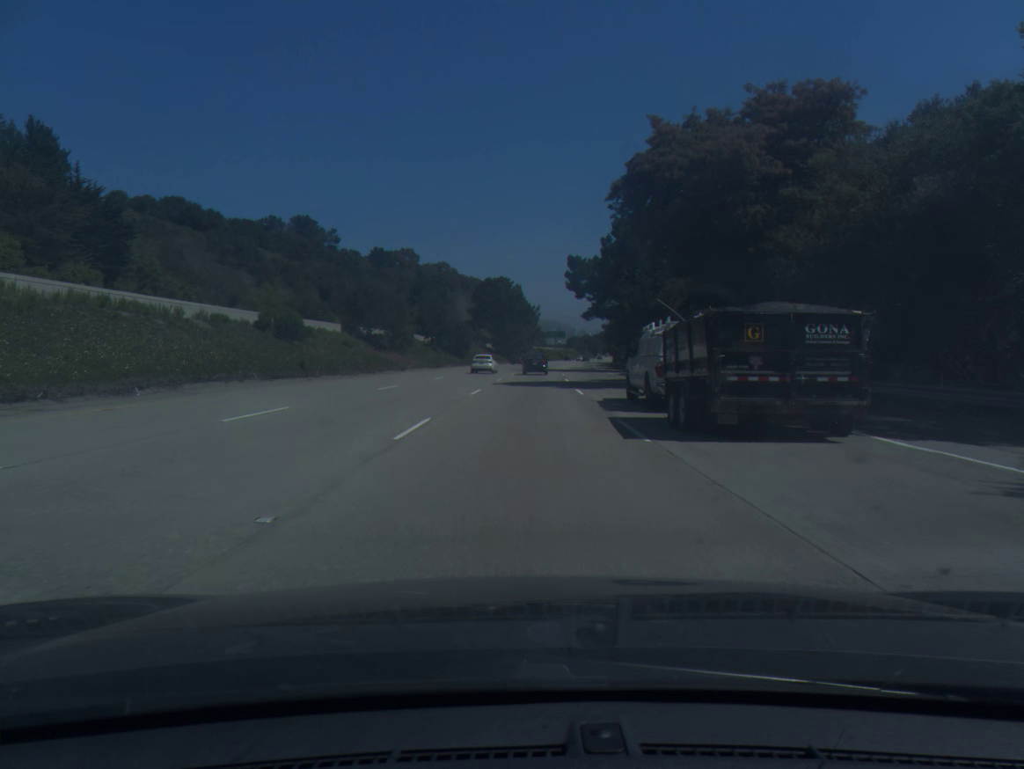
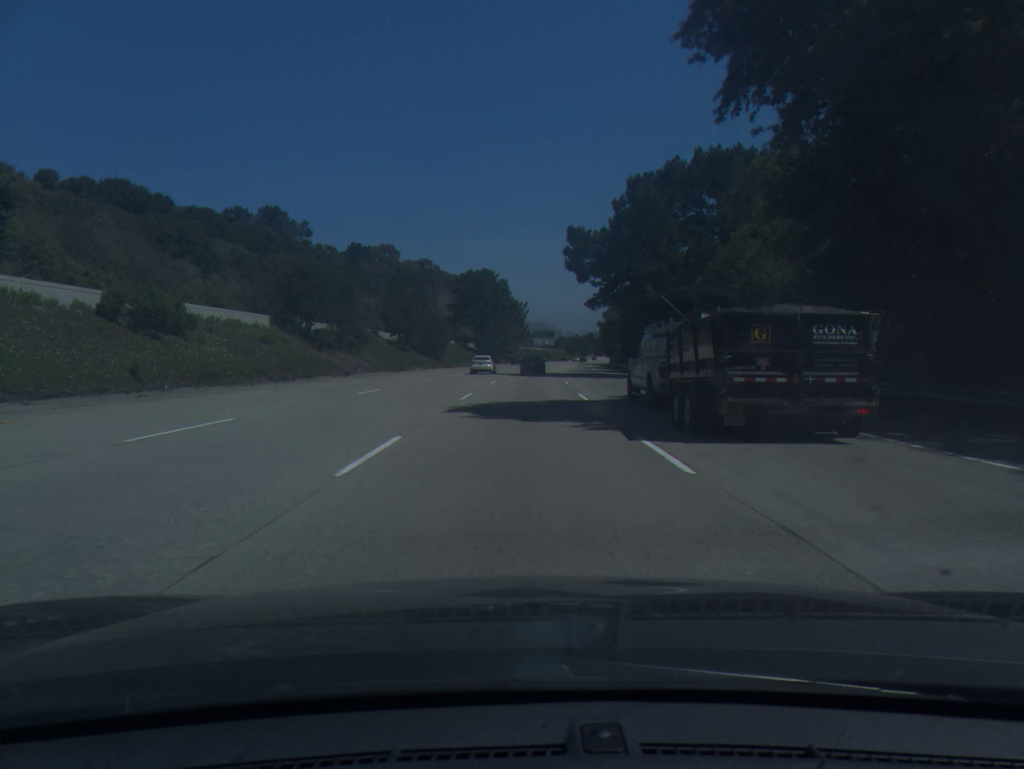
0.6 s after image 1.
(+0.2, +17.8) m; +1°
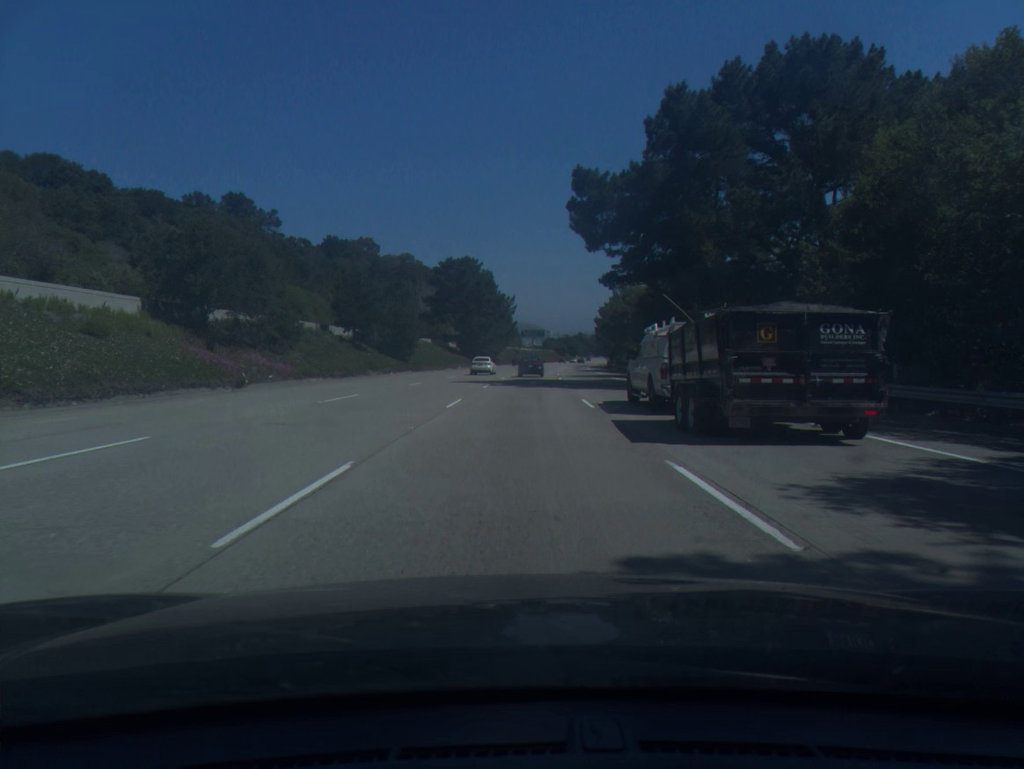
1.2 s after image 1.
(+0.2, +17.9) m; +1°
